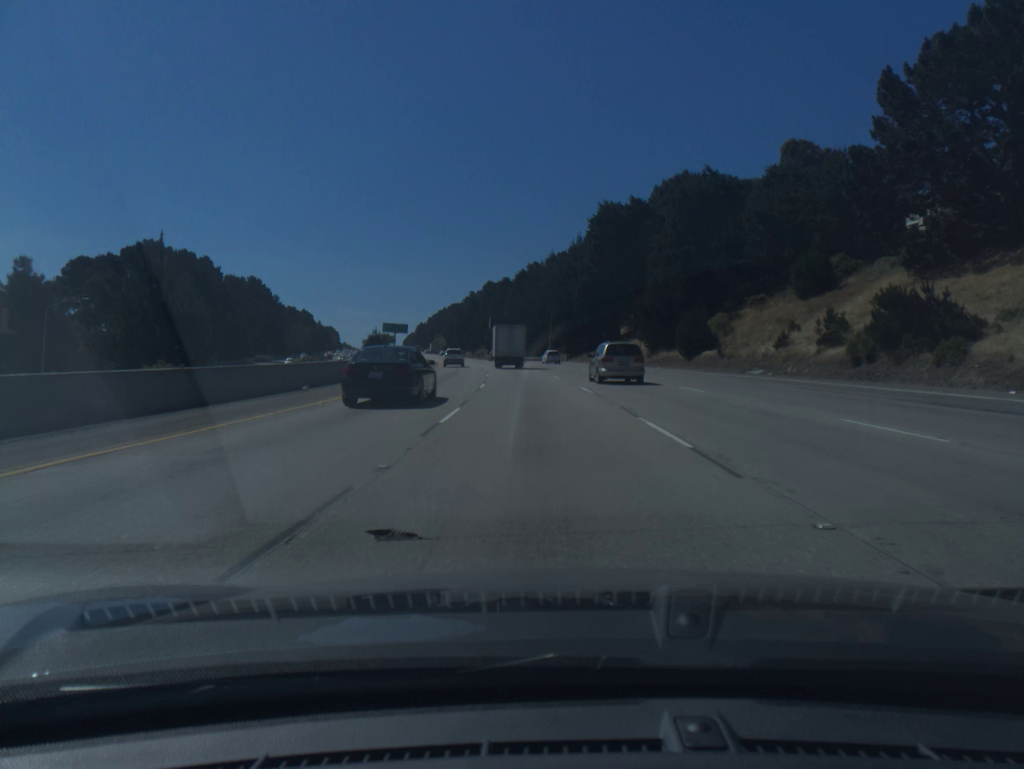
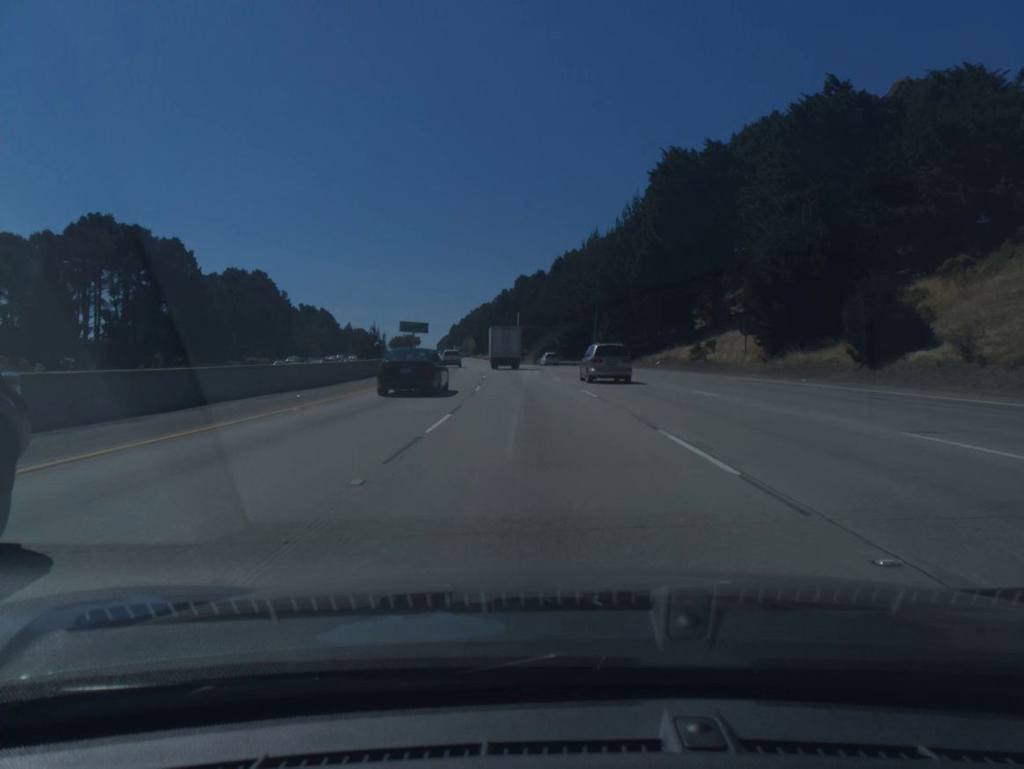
(-0.7, +31.3) m; -3°
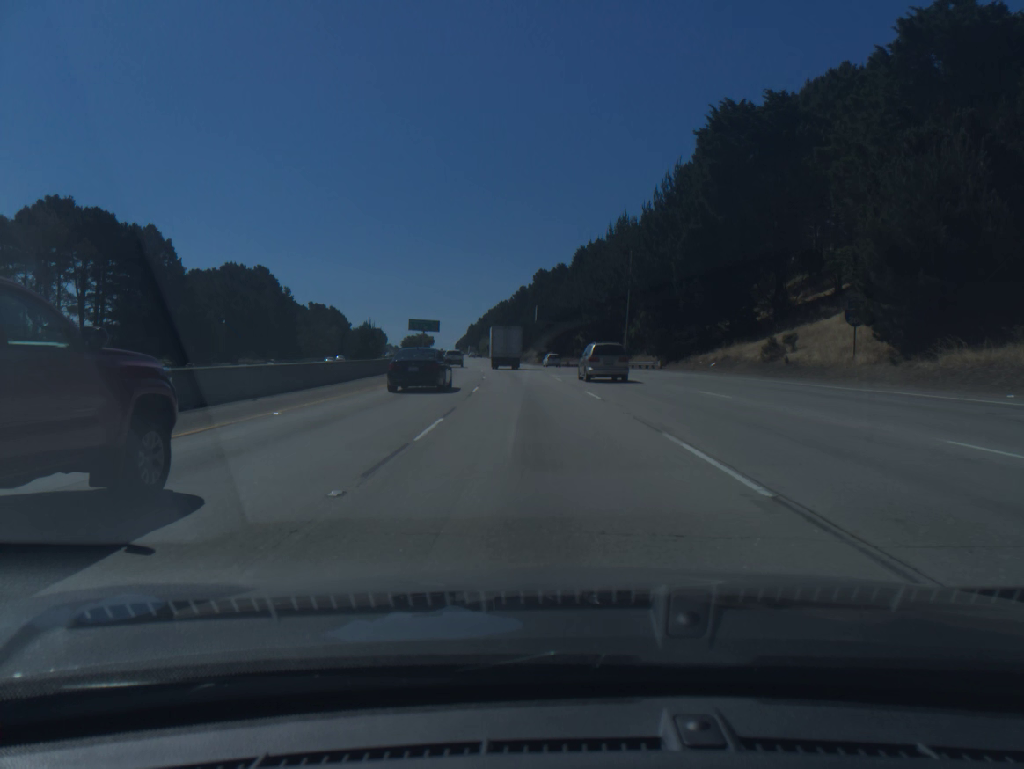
(-0.2, +15.7) m; -1°
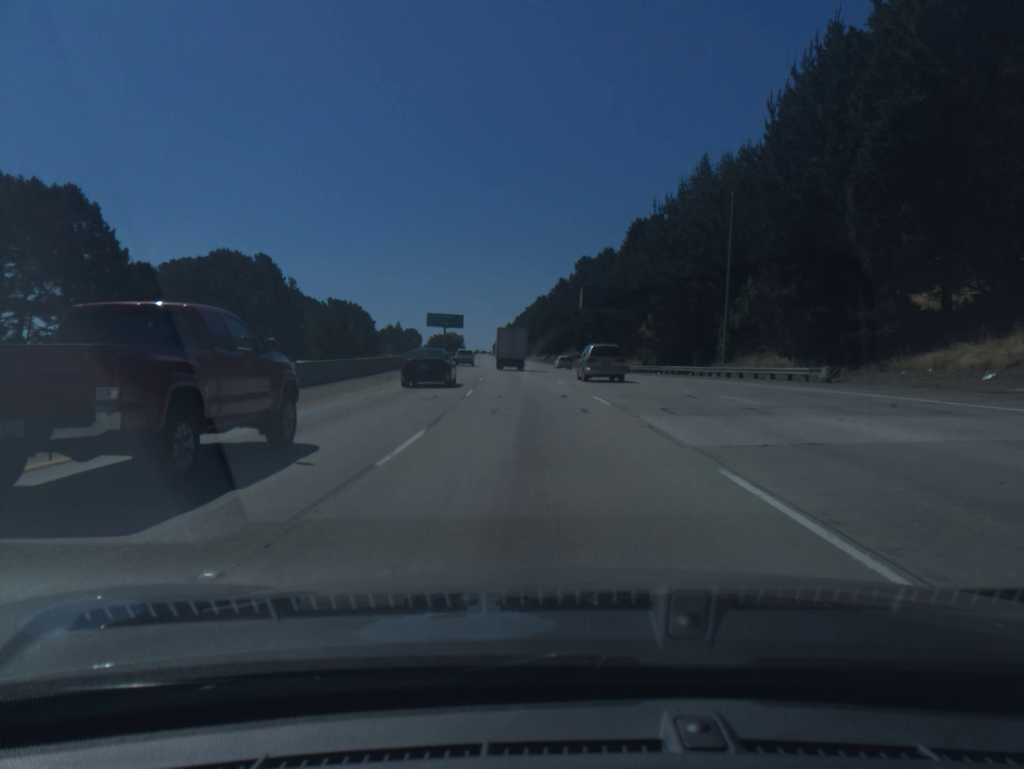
(-0.8, +31.7) m; -3°
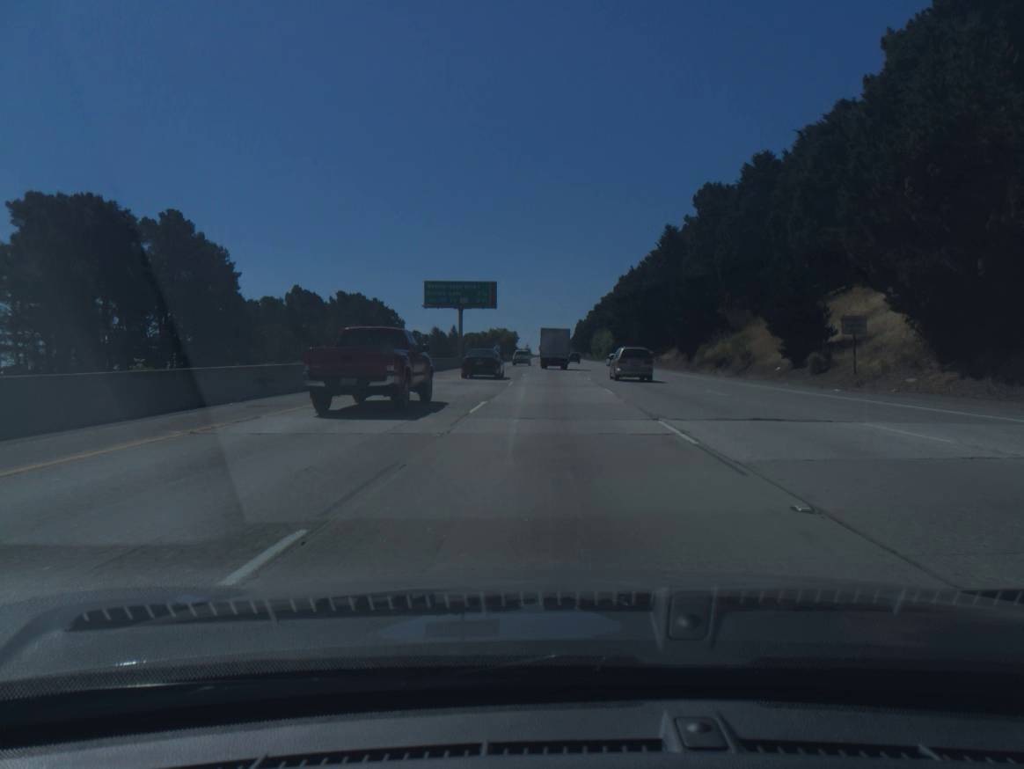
(-4.6, +80.1) m; -5°
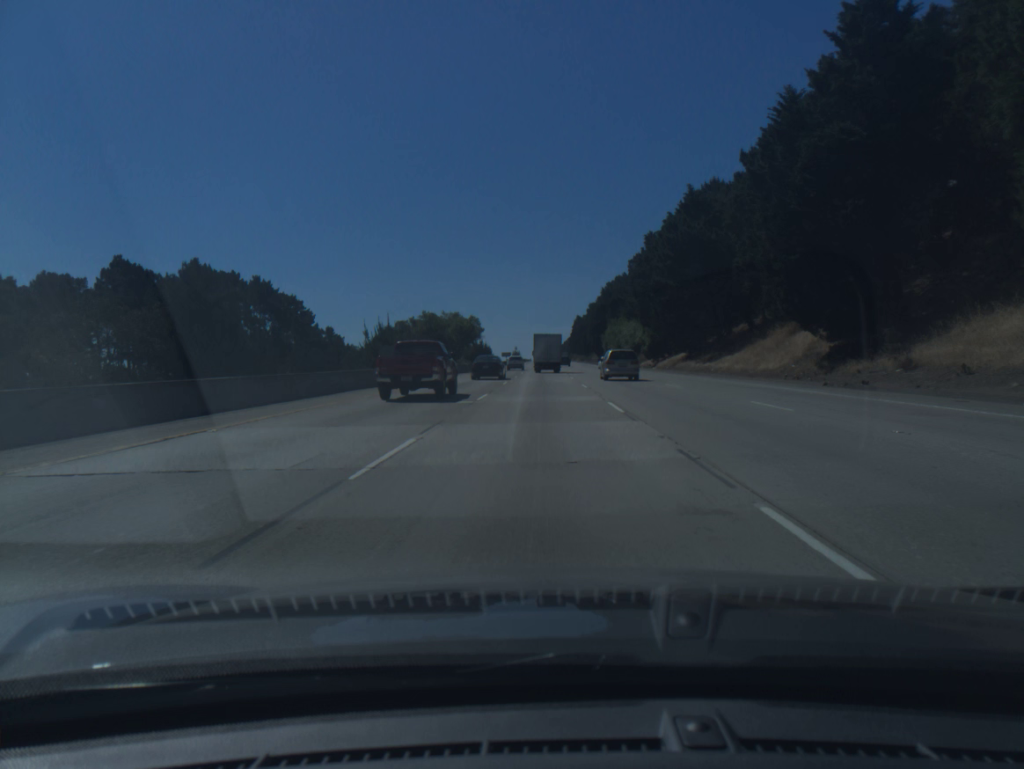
(+0.8, +81.6) m; 0°
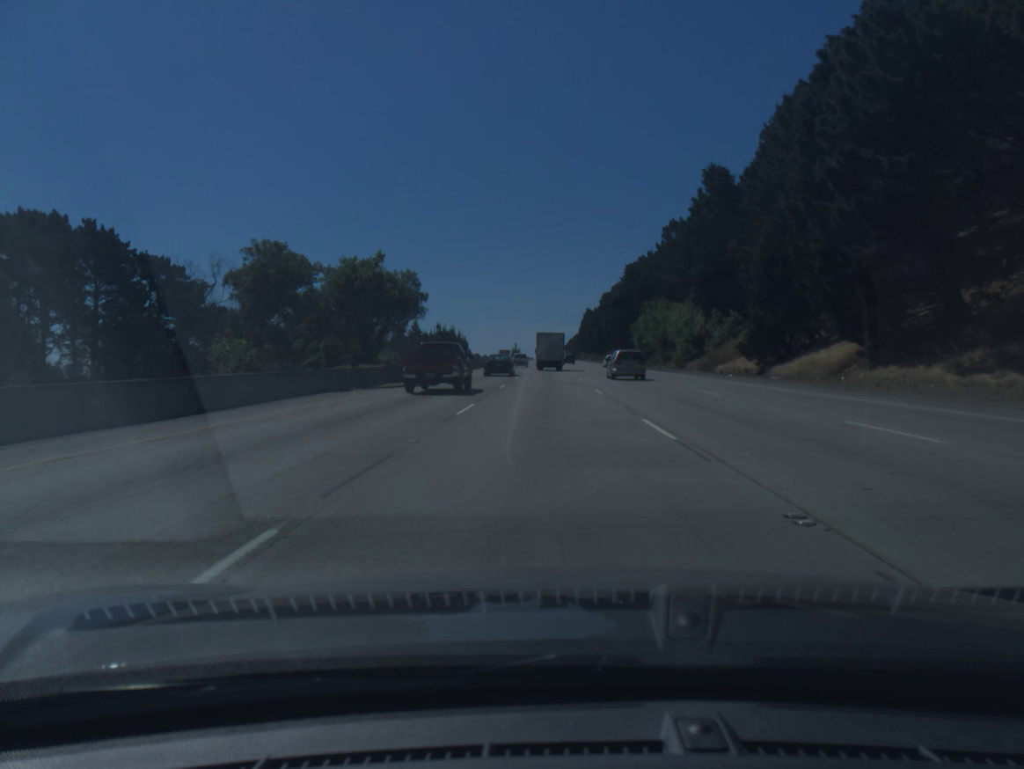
(-0.2, +50.0) m; 0°
